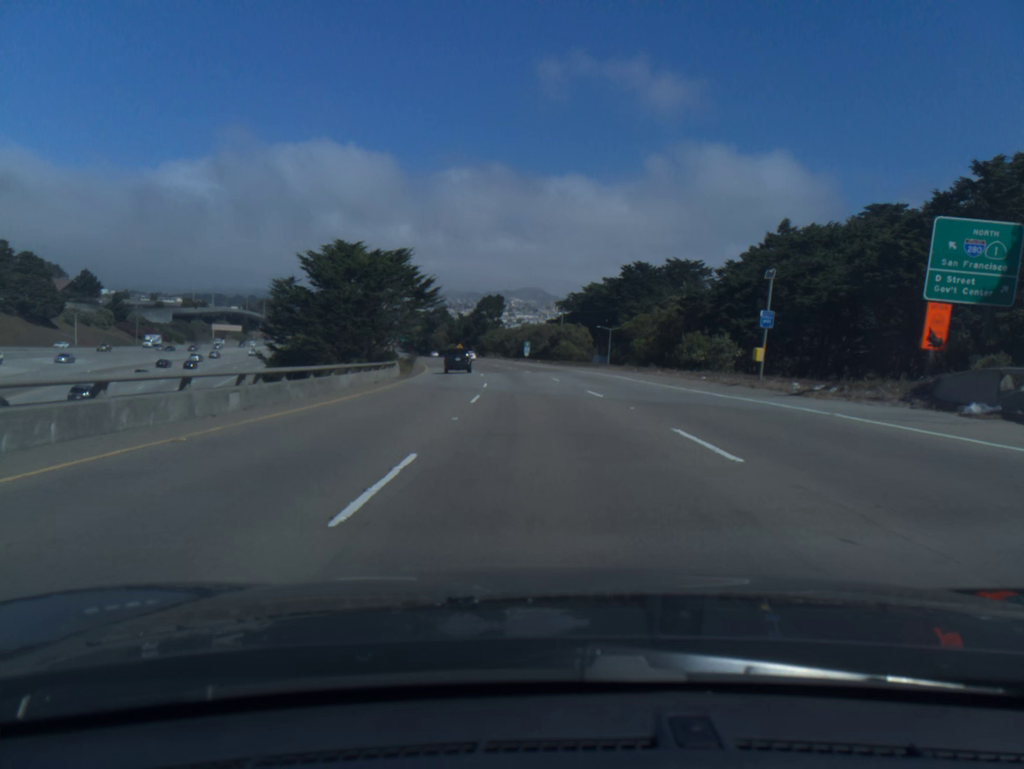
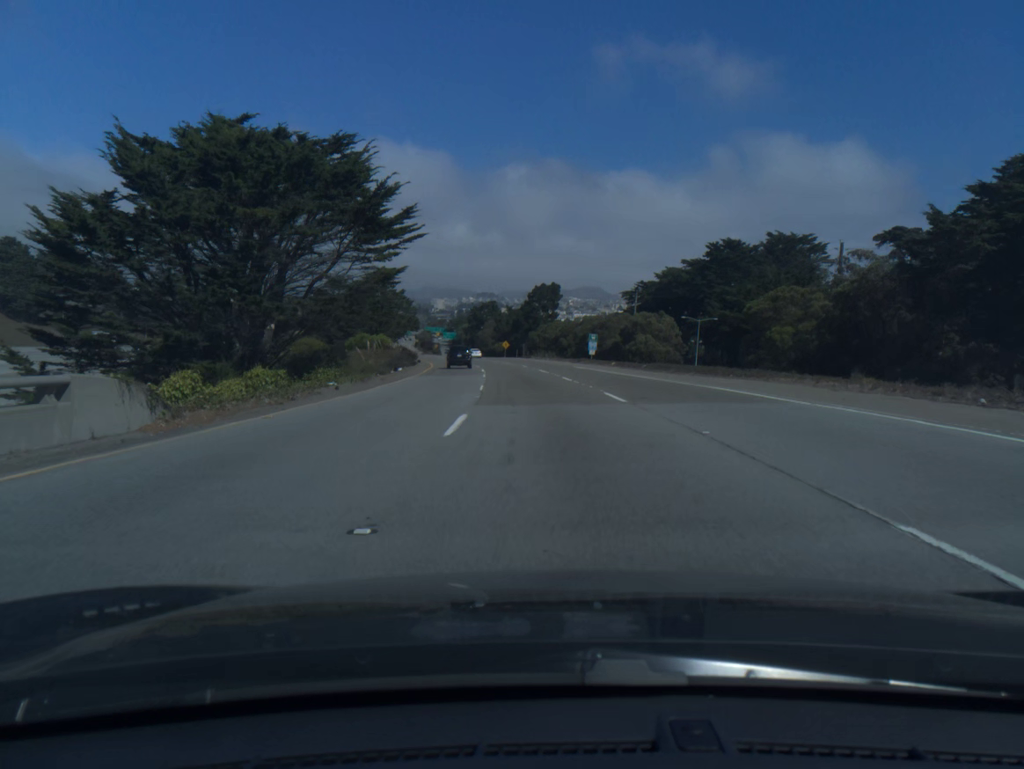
(-1.2, +36.2) m; -4°
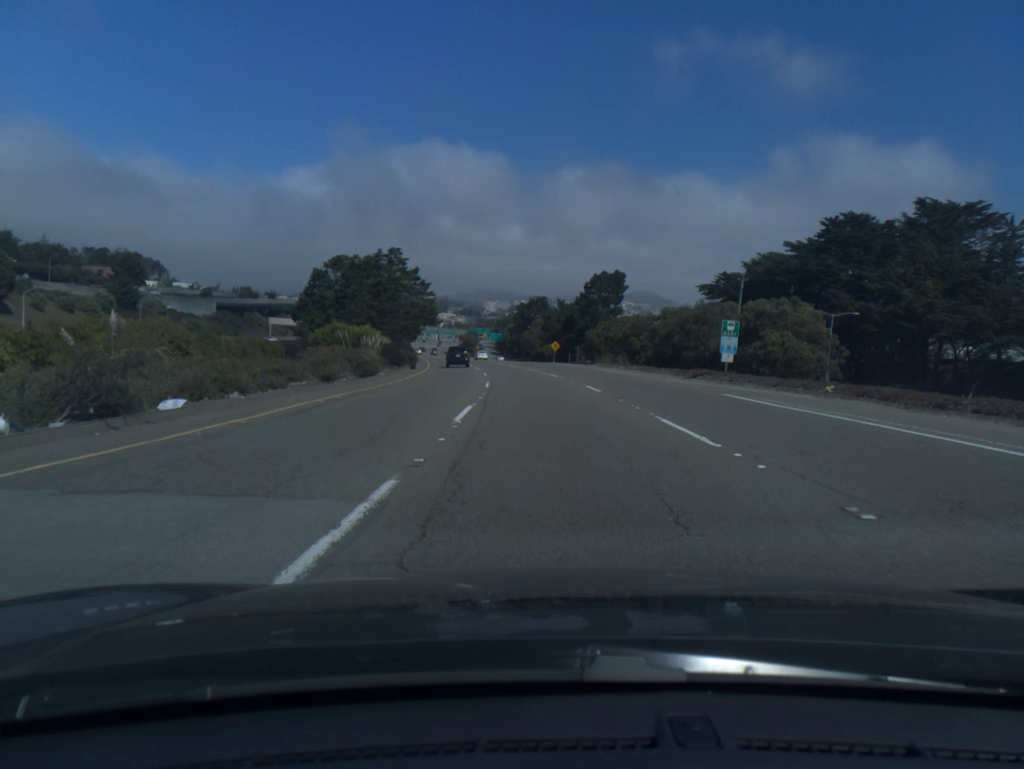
(-1.3, +36.8) m; -4°
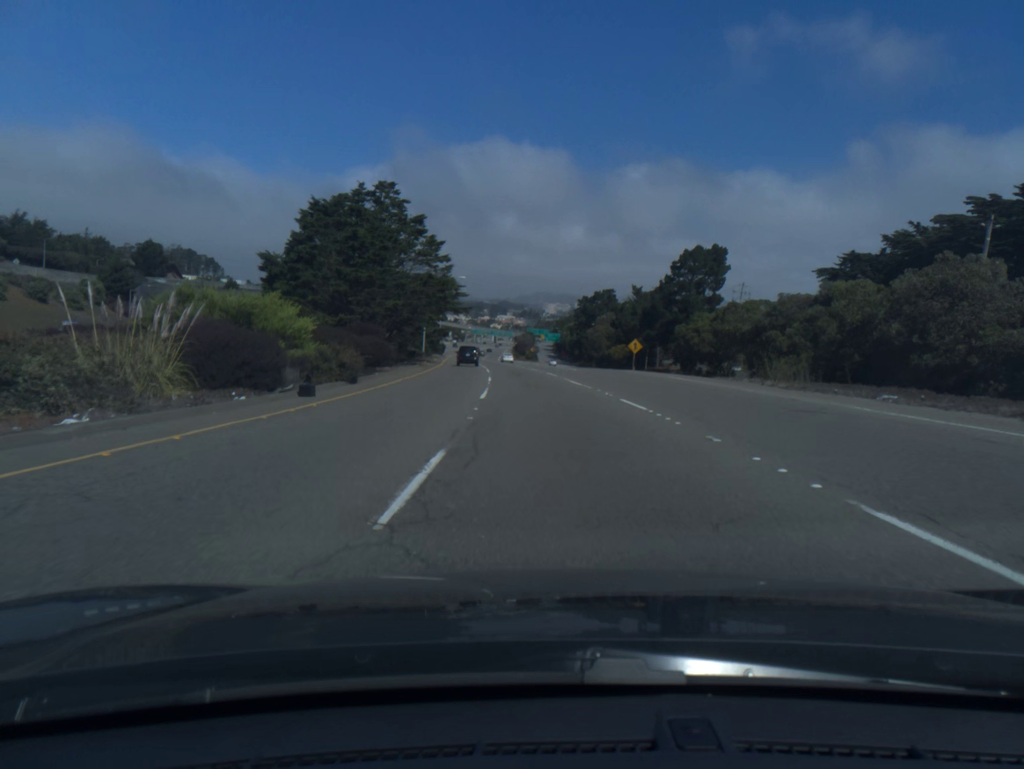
(-1.5, +37.8) m; -4°
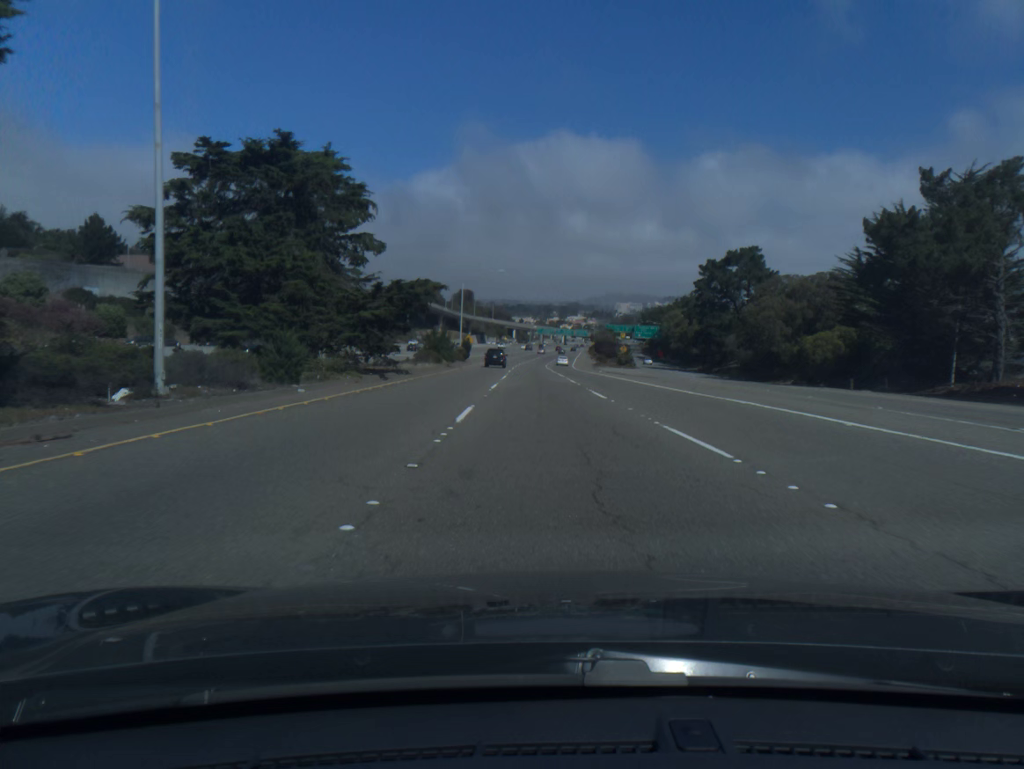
(-4.8, +78.6) m; -5°
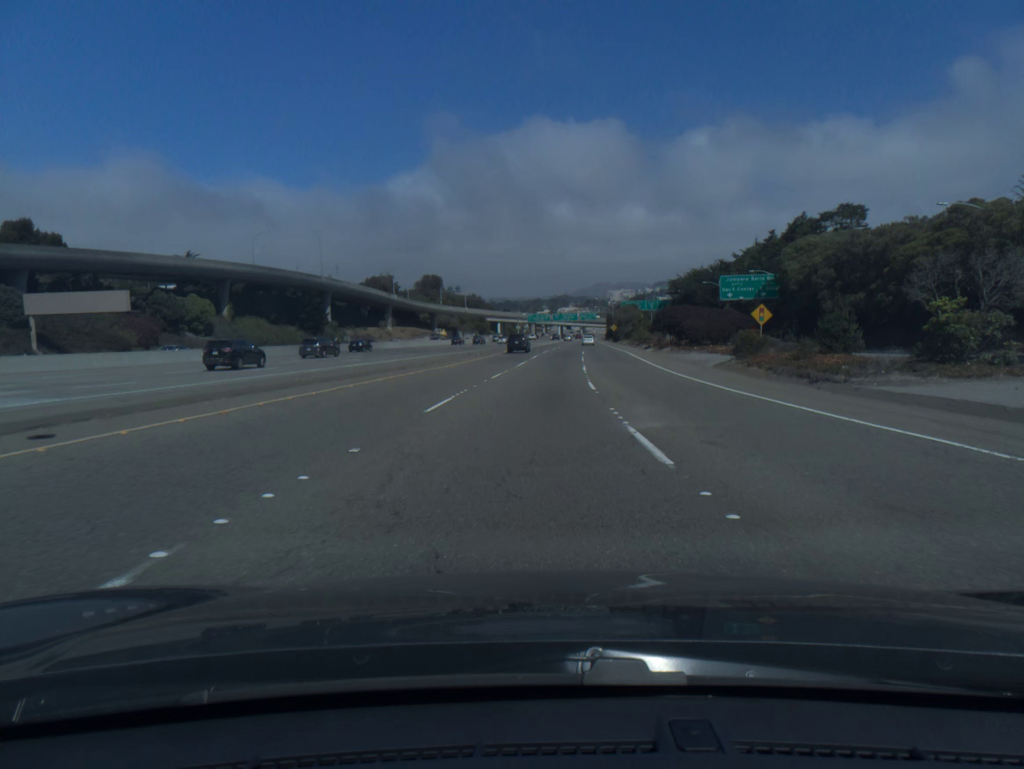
(-0.6, +101.2) m; +1°
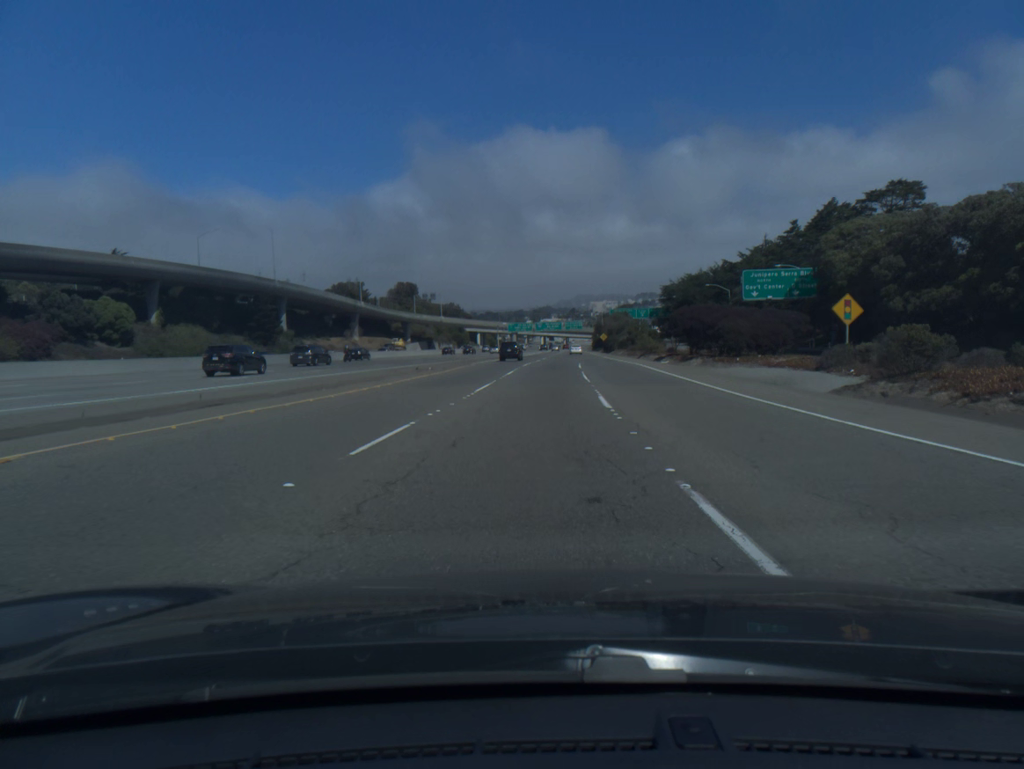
(+0.2, +20.2) m; +1°
